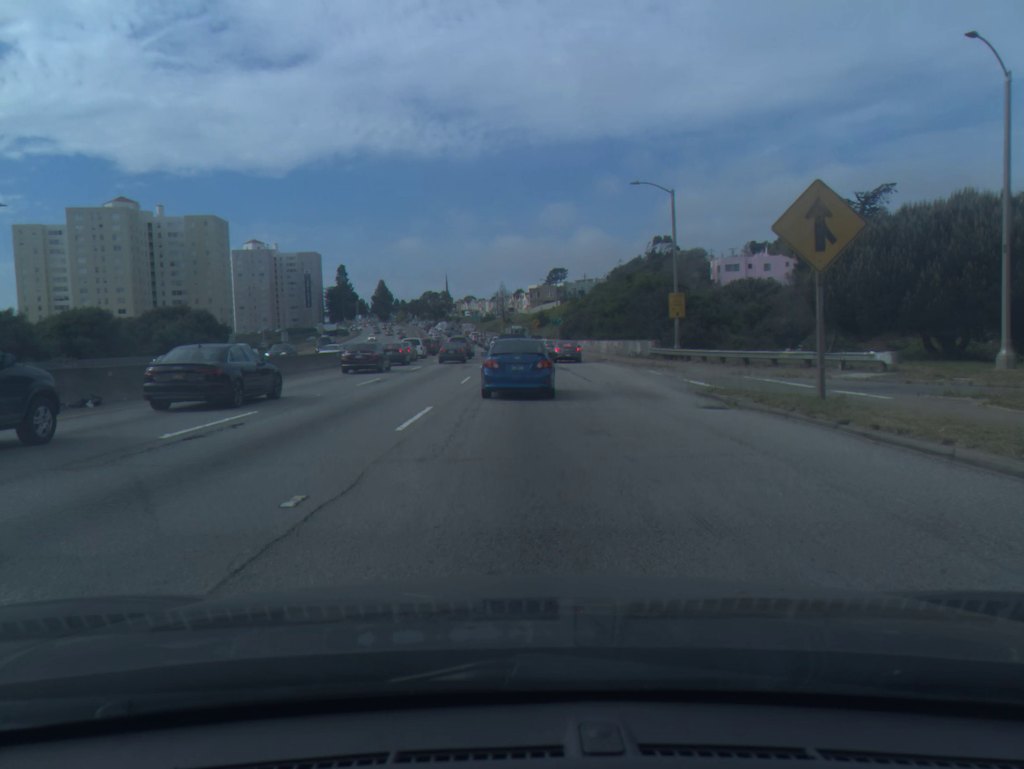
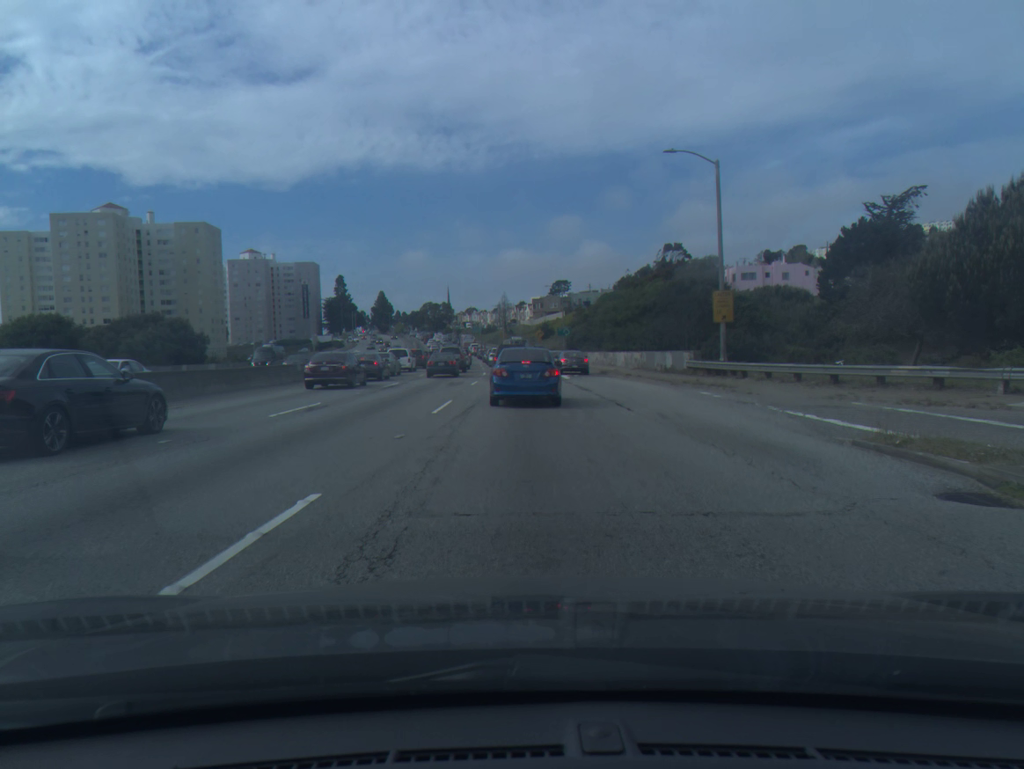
(0.0, +9.3) m; 0°
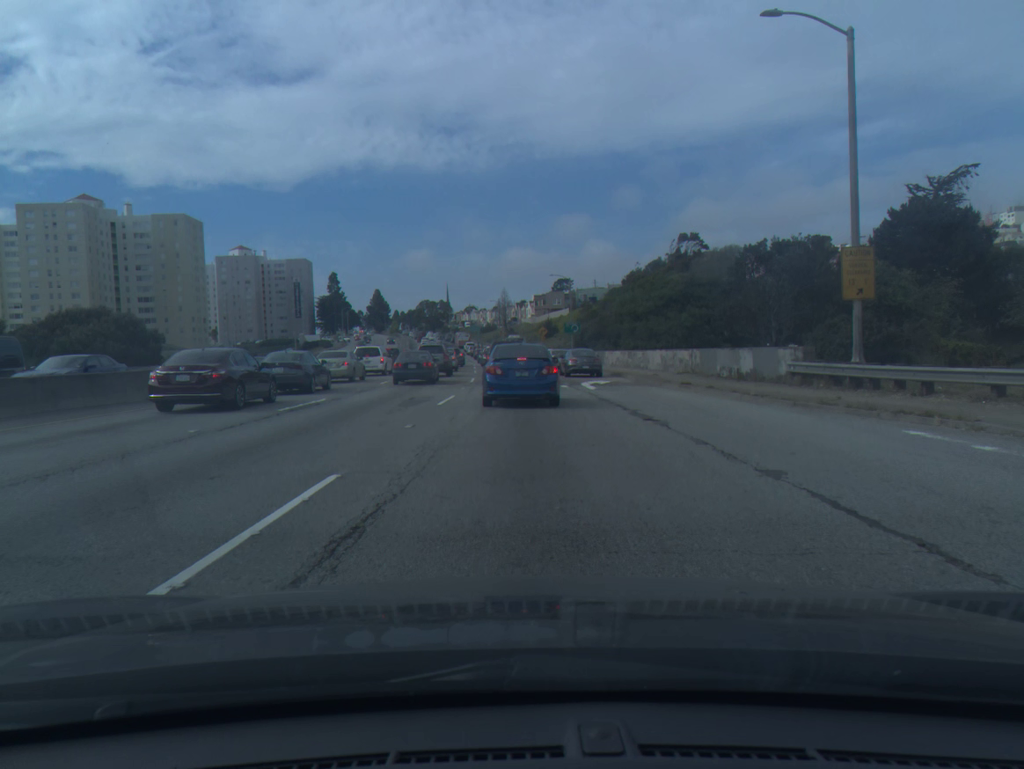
(0.0, +13.5) m; 0°
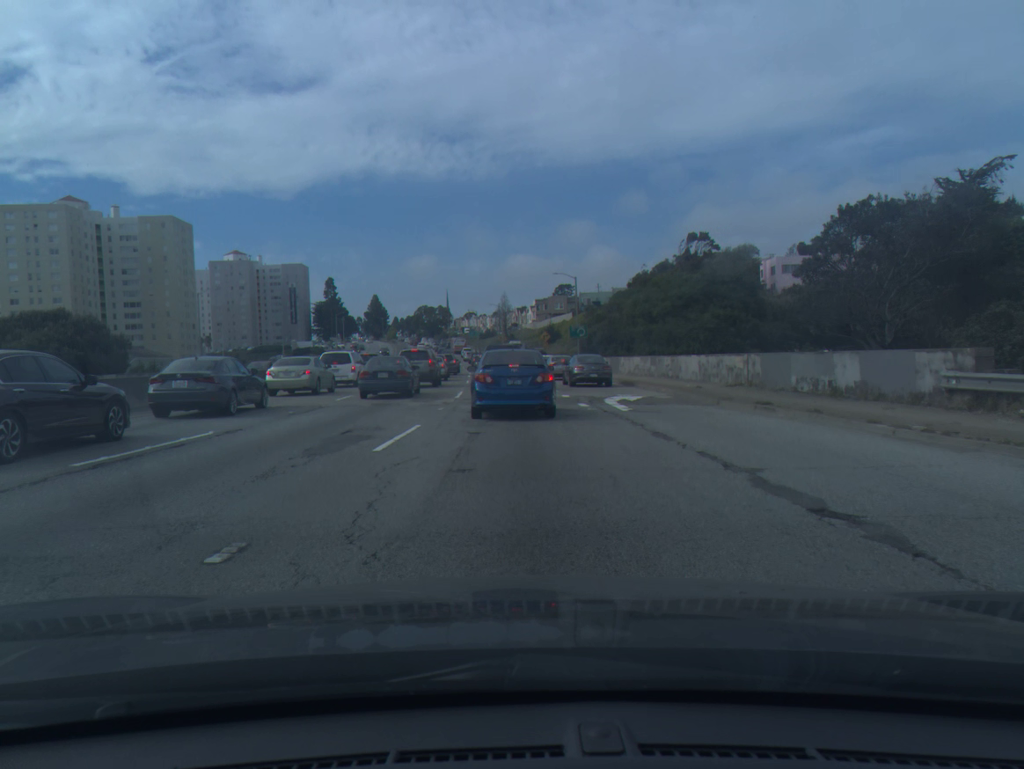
(0.0, +8.3) m; 0°
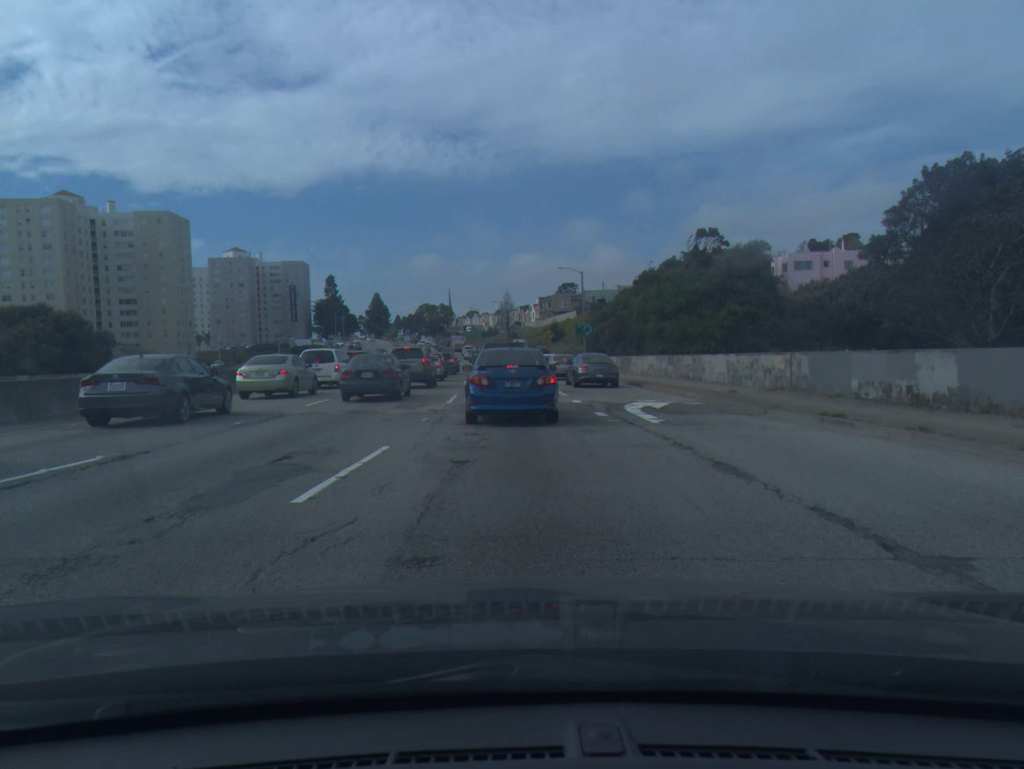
(0.0, +3.8) m; -1°
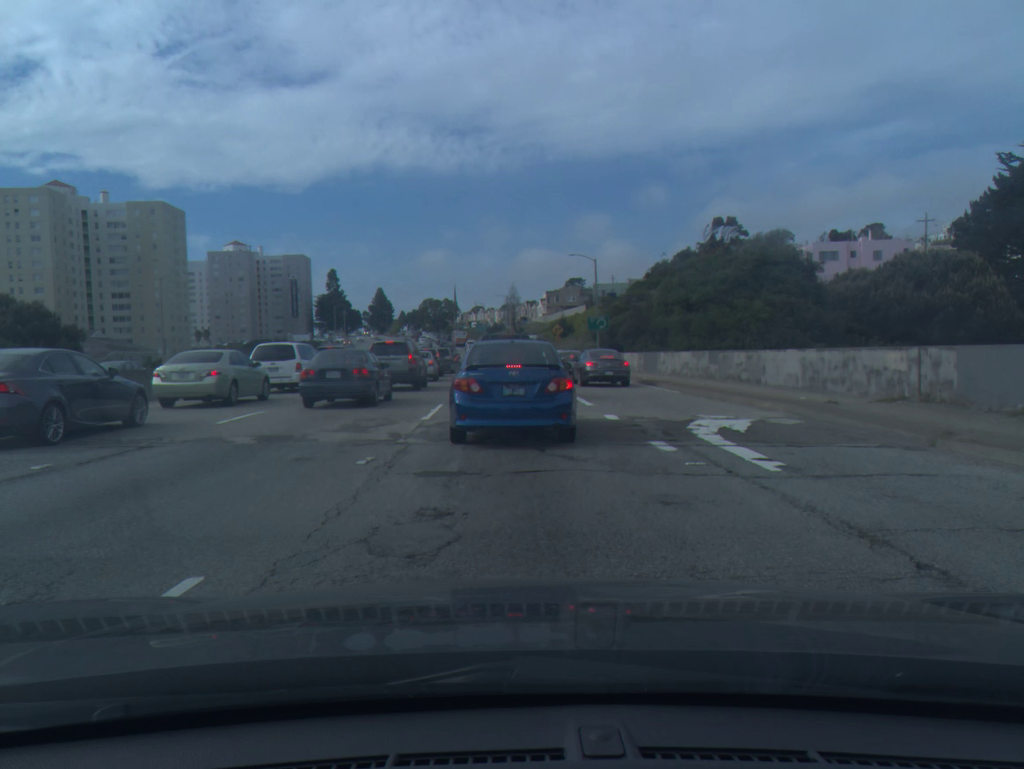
(0.0, +6.7) m; 0°
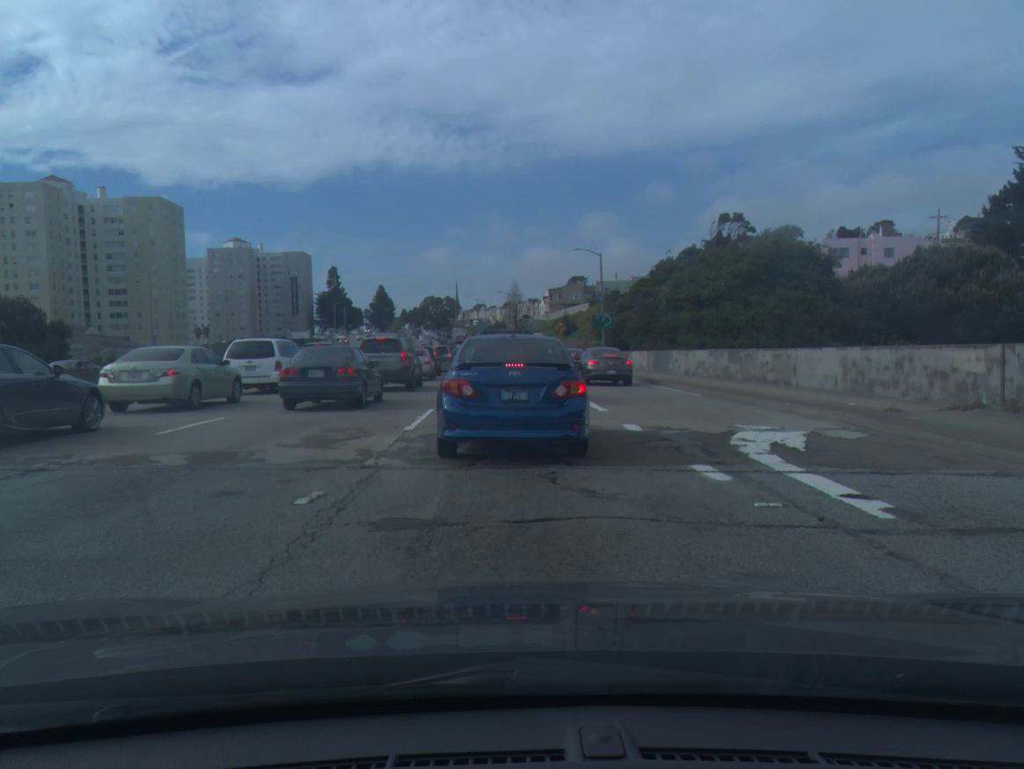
(0.0, +2.6) m; 0°
